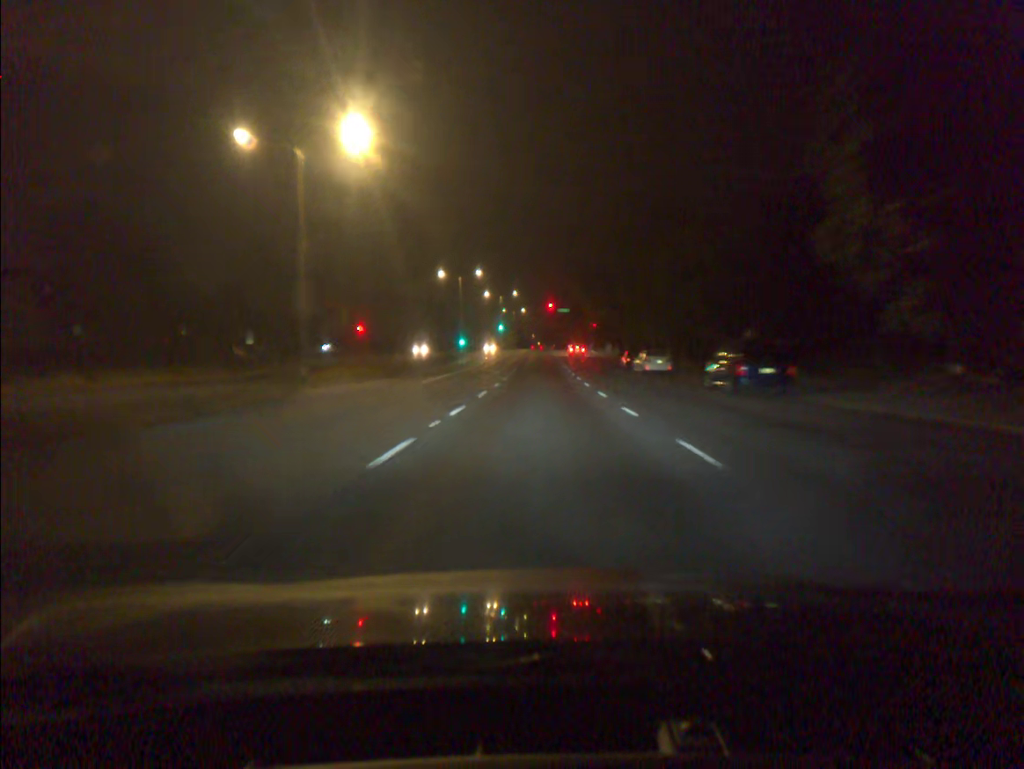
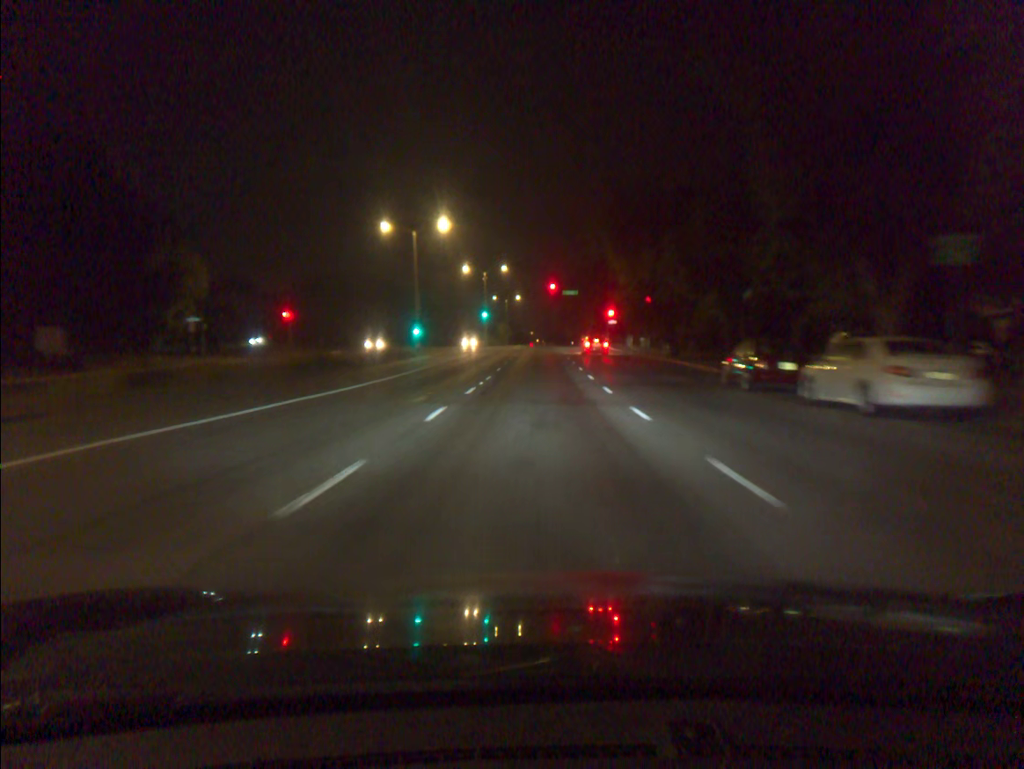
(0.0, +31.8) m; 0°
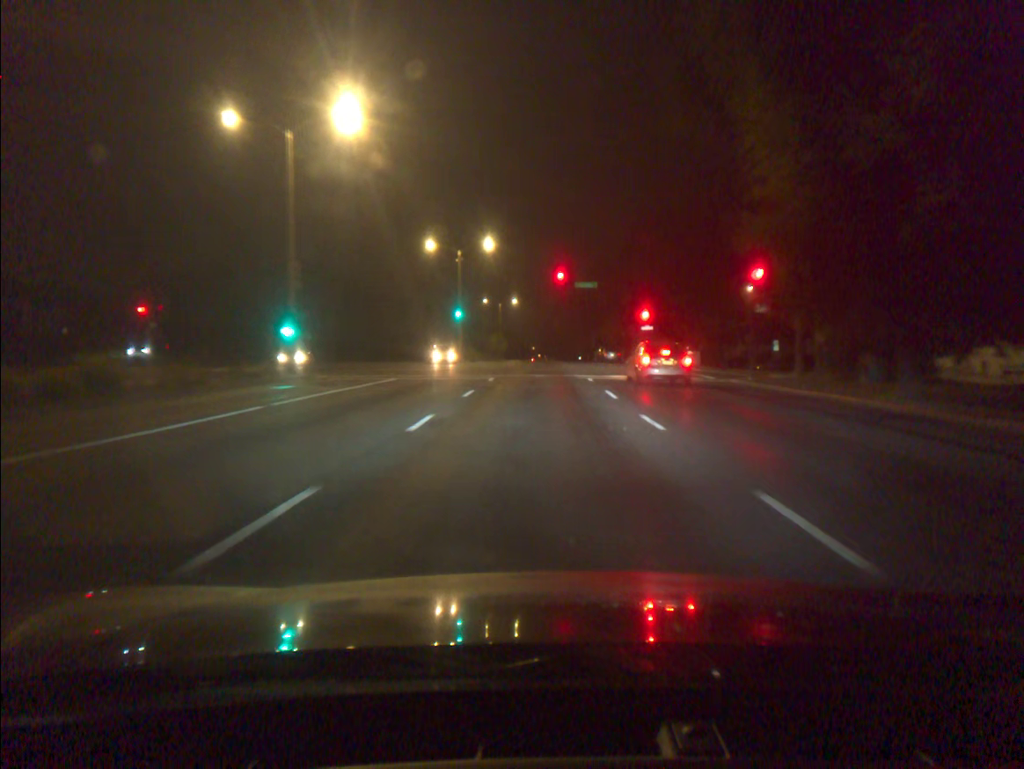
(0.0, +30.6) m; 0°
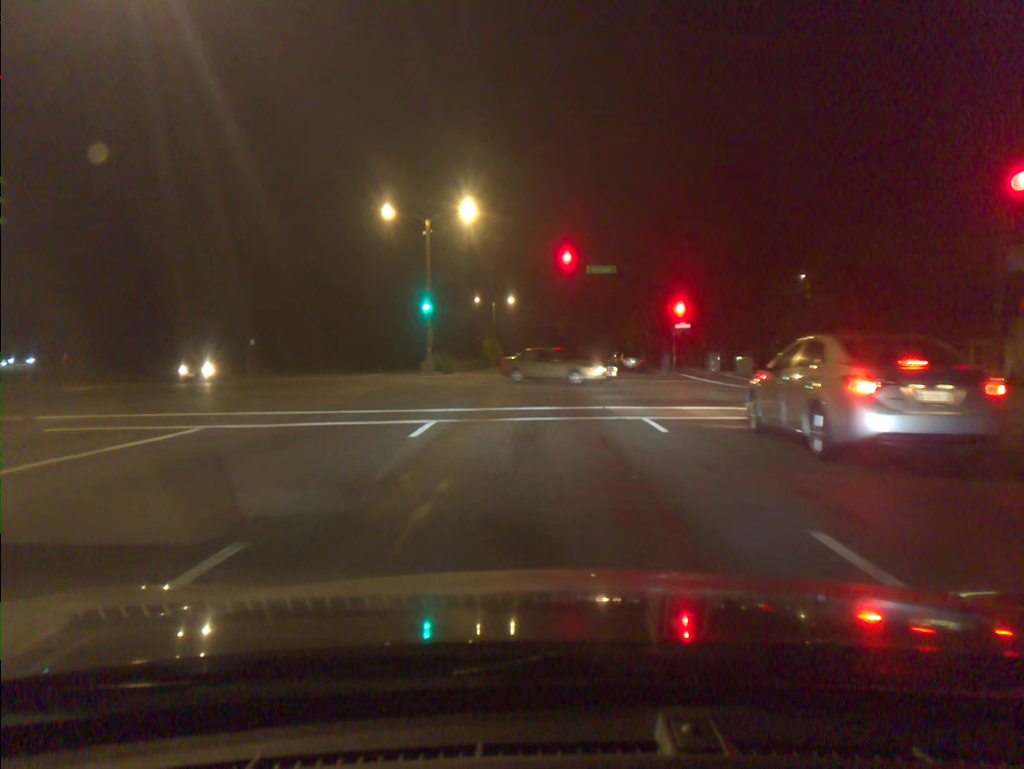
(0.0, +16.9) m; 0°
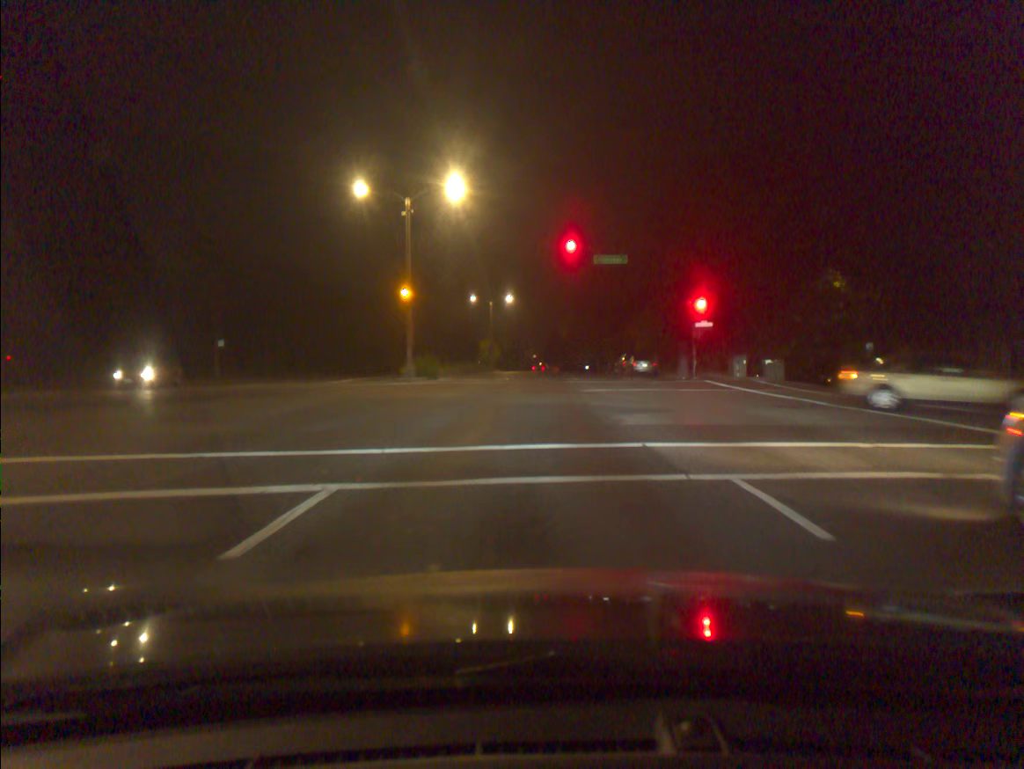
(0.0, +6.6) m; +1°
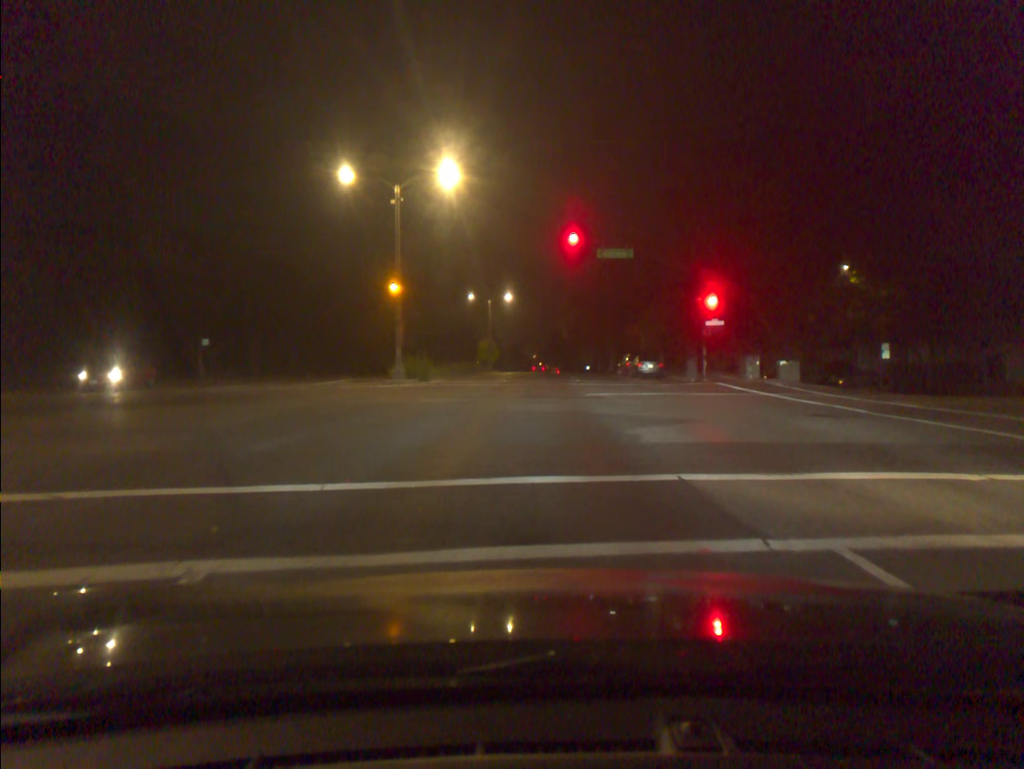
(0.0, +2.6) m; 0°
